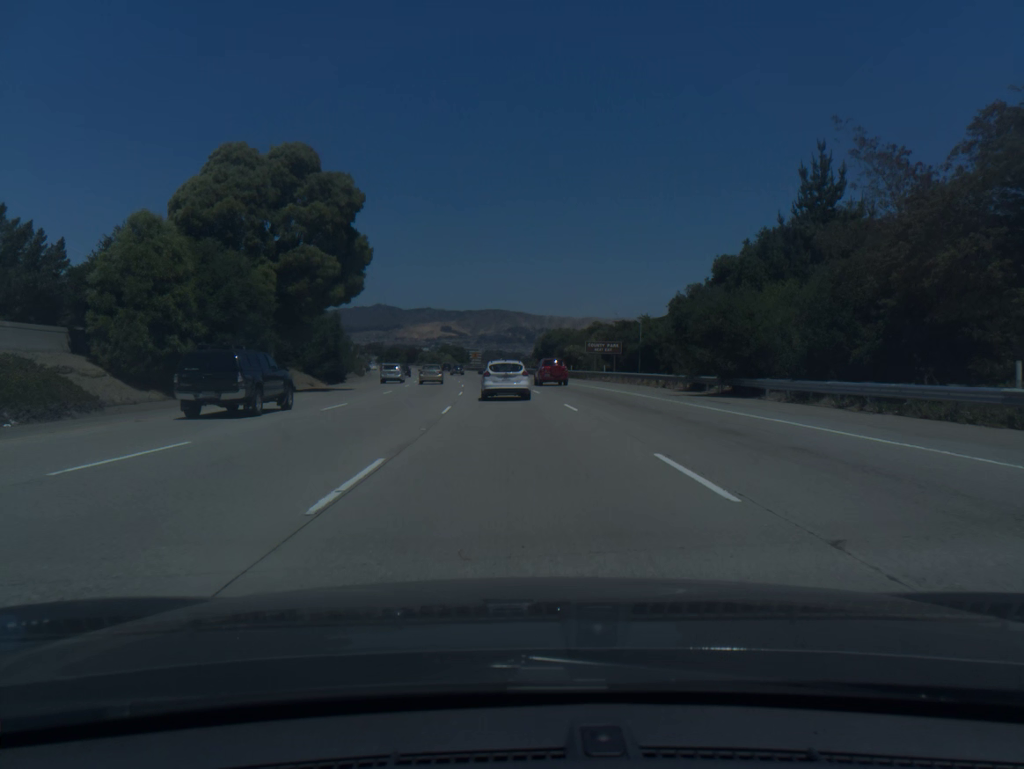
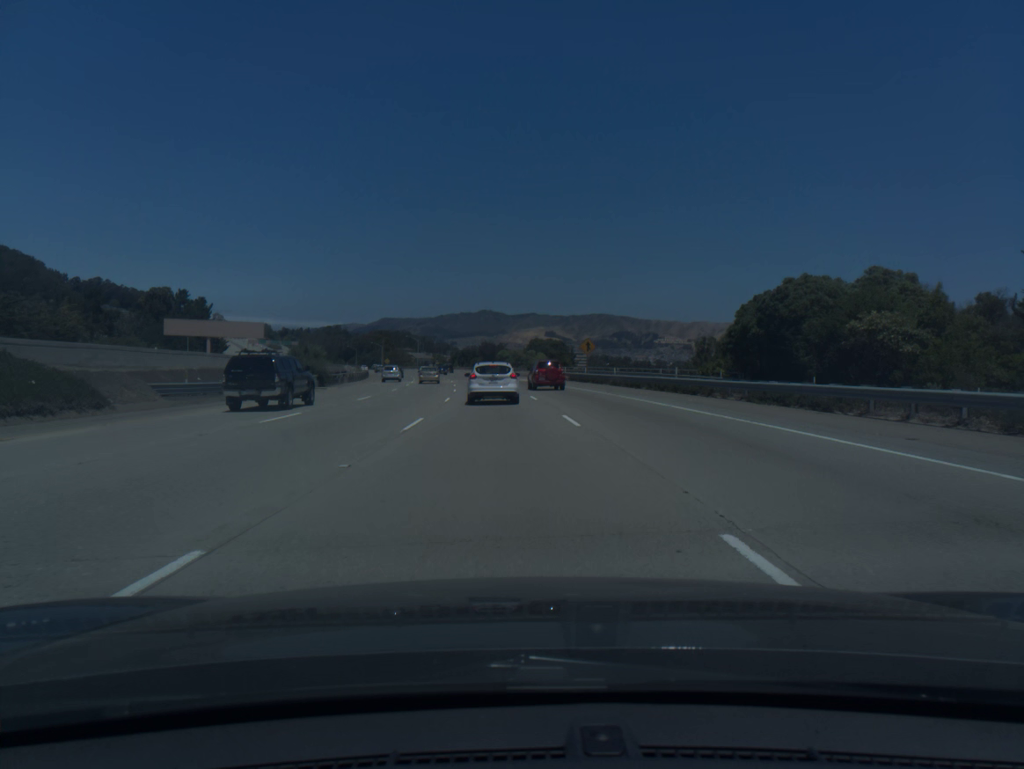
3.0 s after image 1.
(-5.9, +92.8) m; -8°
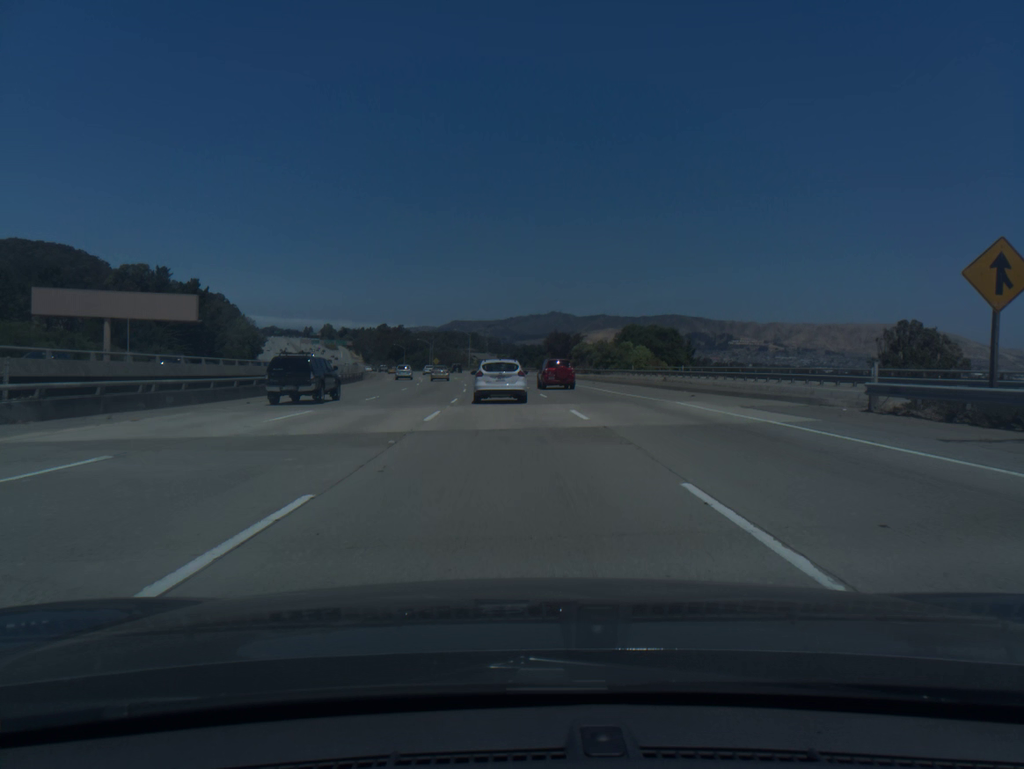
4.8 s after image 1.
(-2.5, +56.0) m; -5°
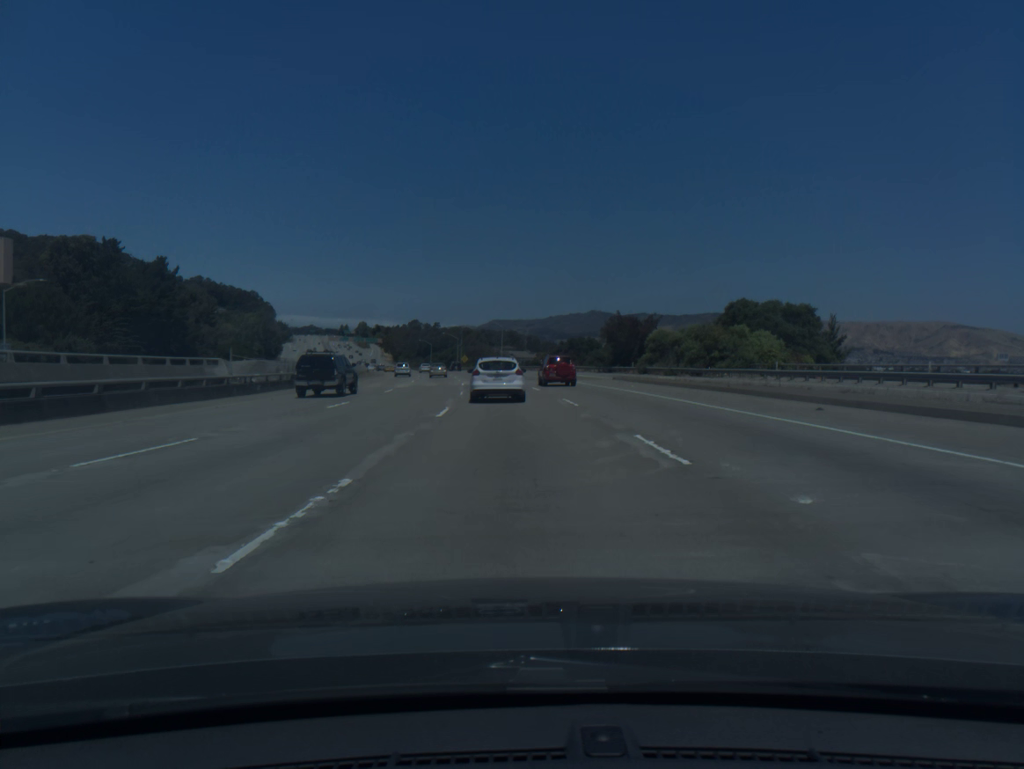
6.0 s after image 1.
(-0.9, +37.4) m; -3°
